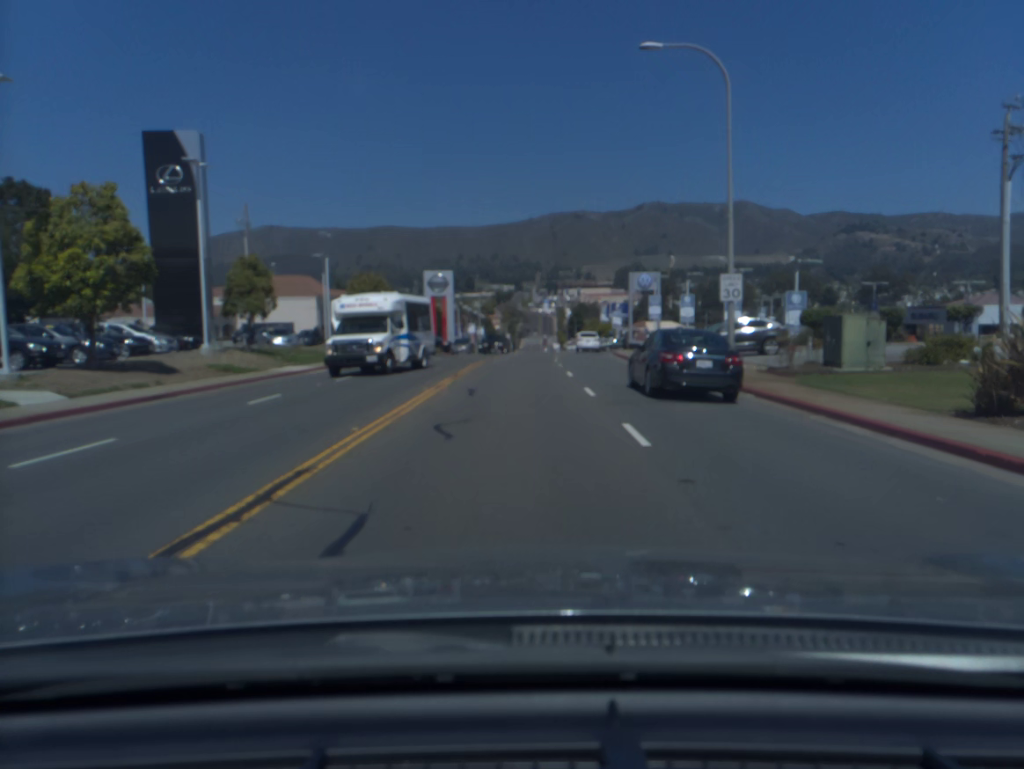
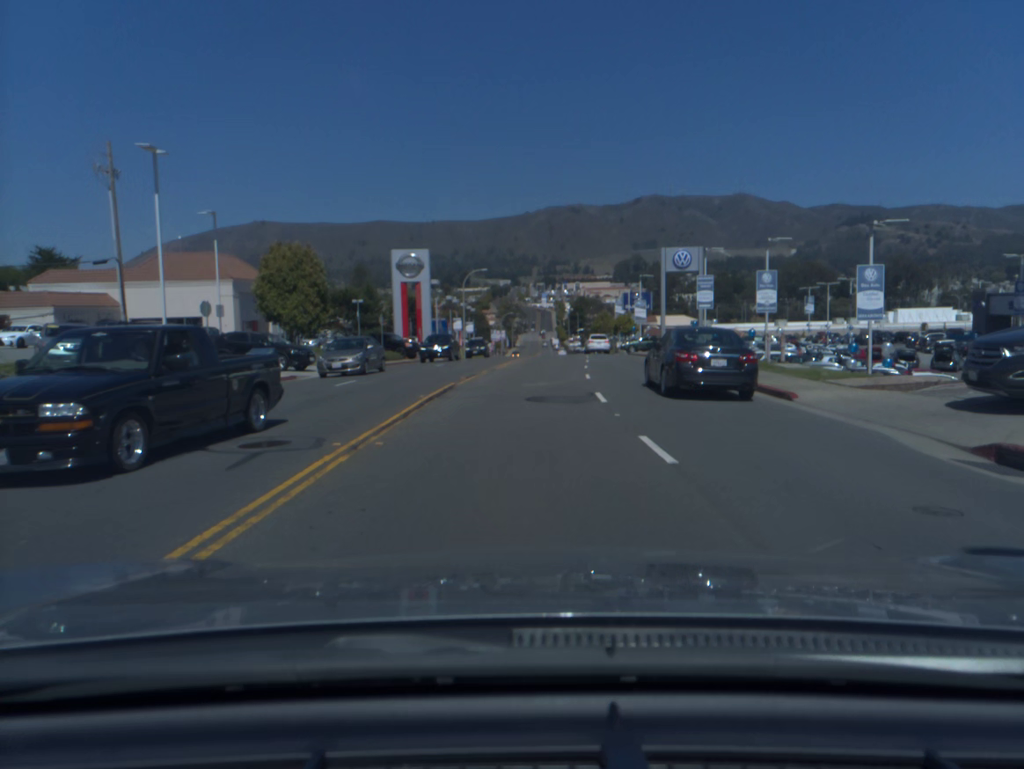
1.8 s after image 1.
(0.0, +23.4) m; 0°
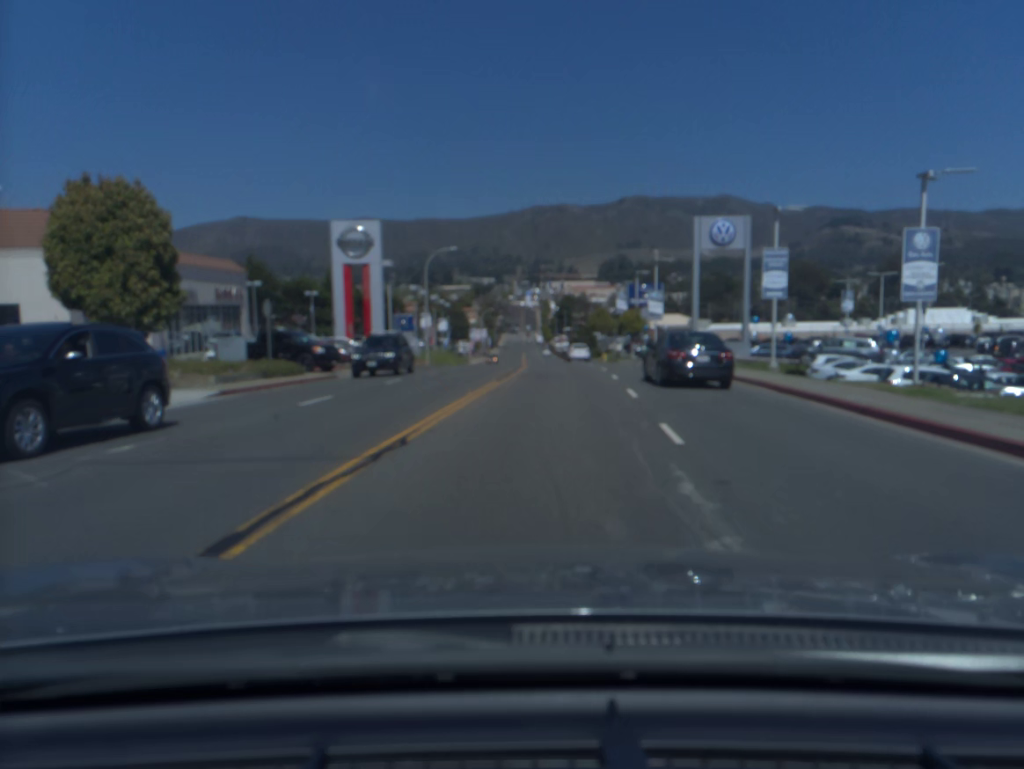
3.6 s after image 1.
(+0.2, +20.3) m; +1°
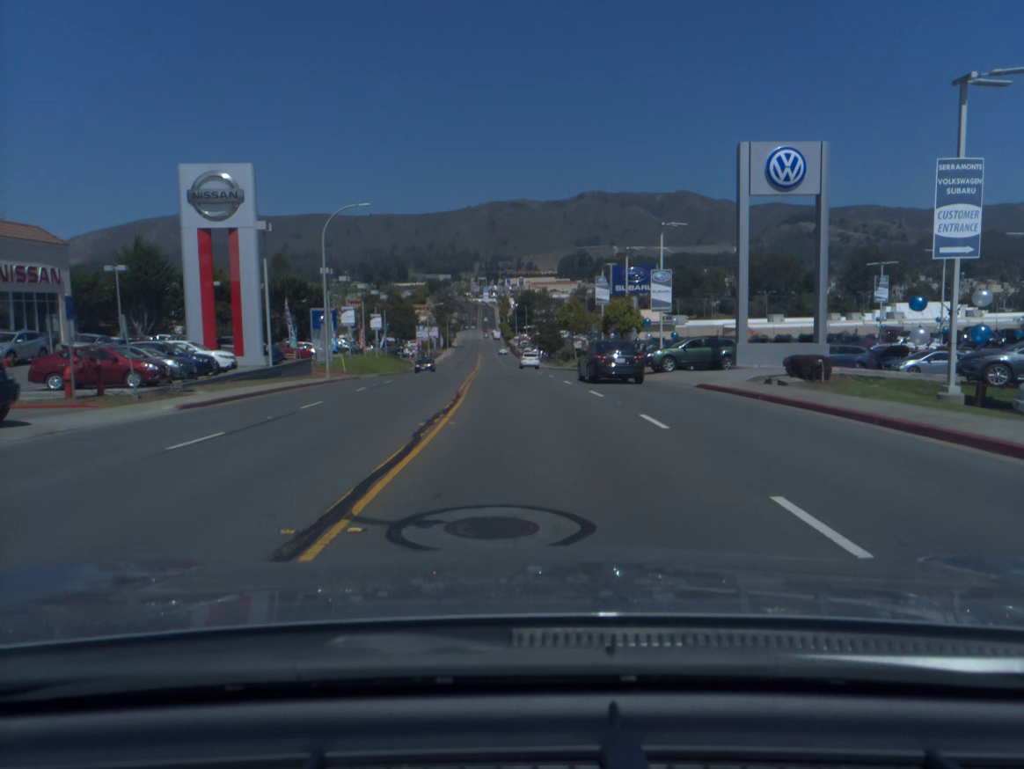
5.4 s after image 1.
(+0.5, +19.7) m; +3°
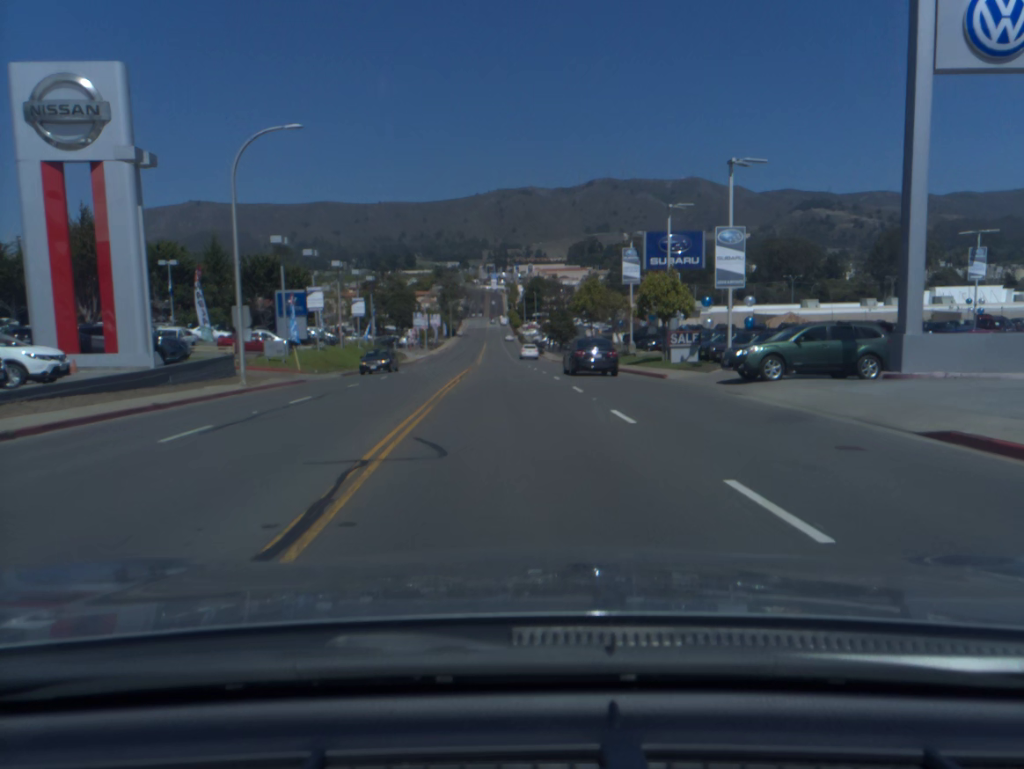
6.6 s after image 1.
(0.0, +14.1) m; -1°
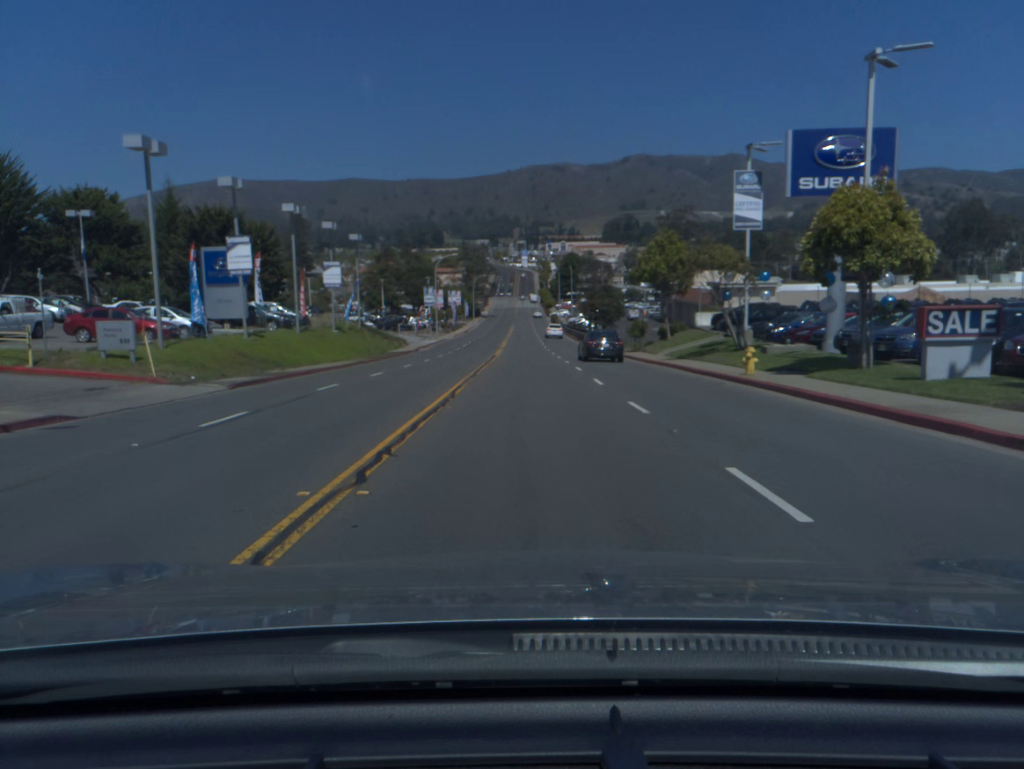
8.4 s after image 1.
(-0.5, +21.2) m; -2°
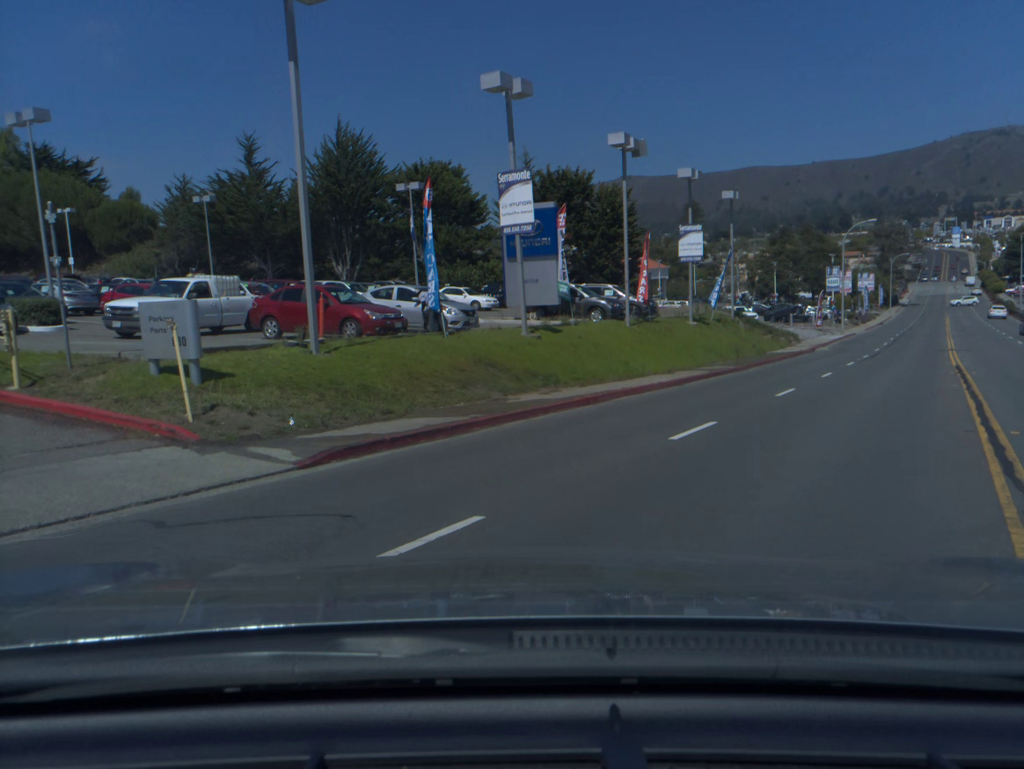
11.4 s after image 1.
(-1.8, +17.4) m; -39°
